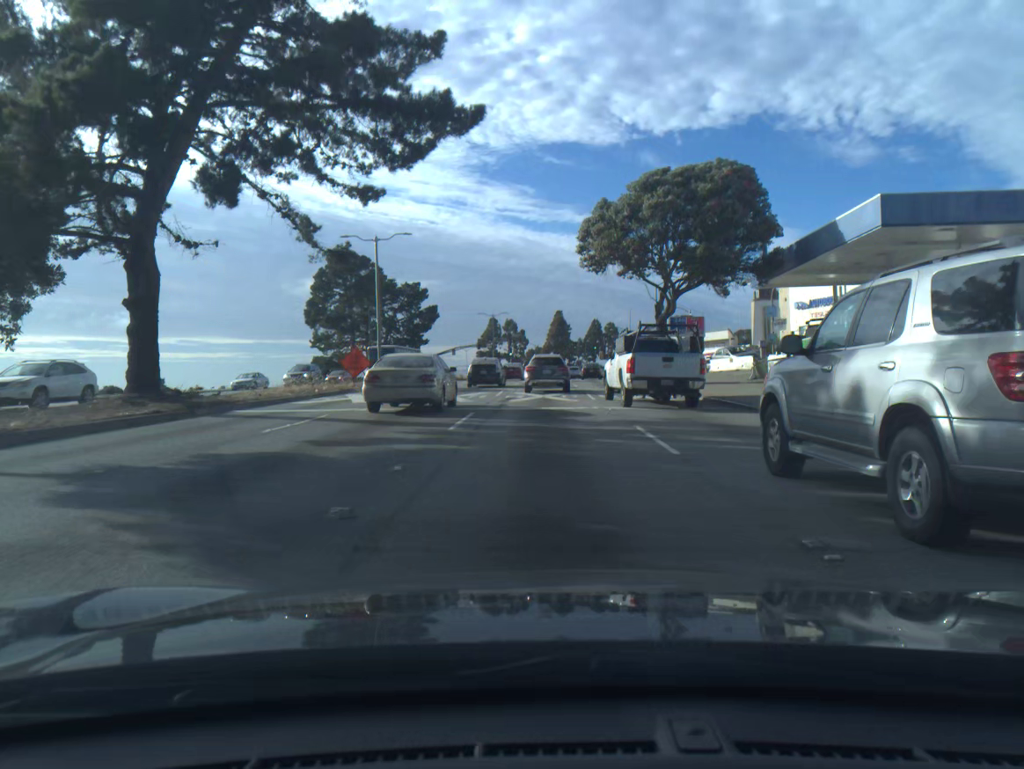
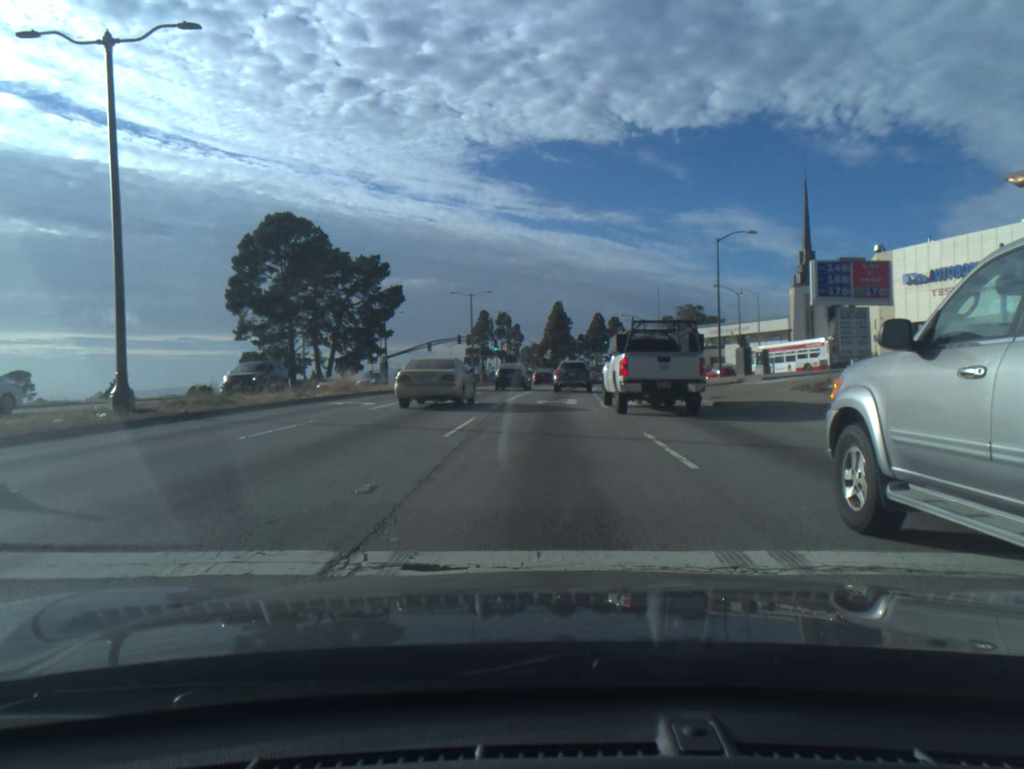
(-0.1, +30.4) m; 0°
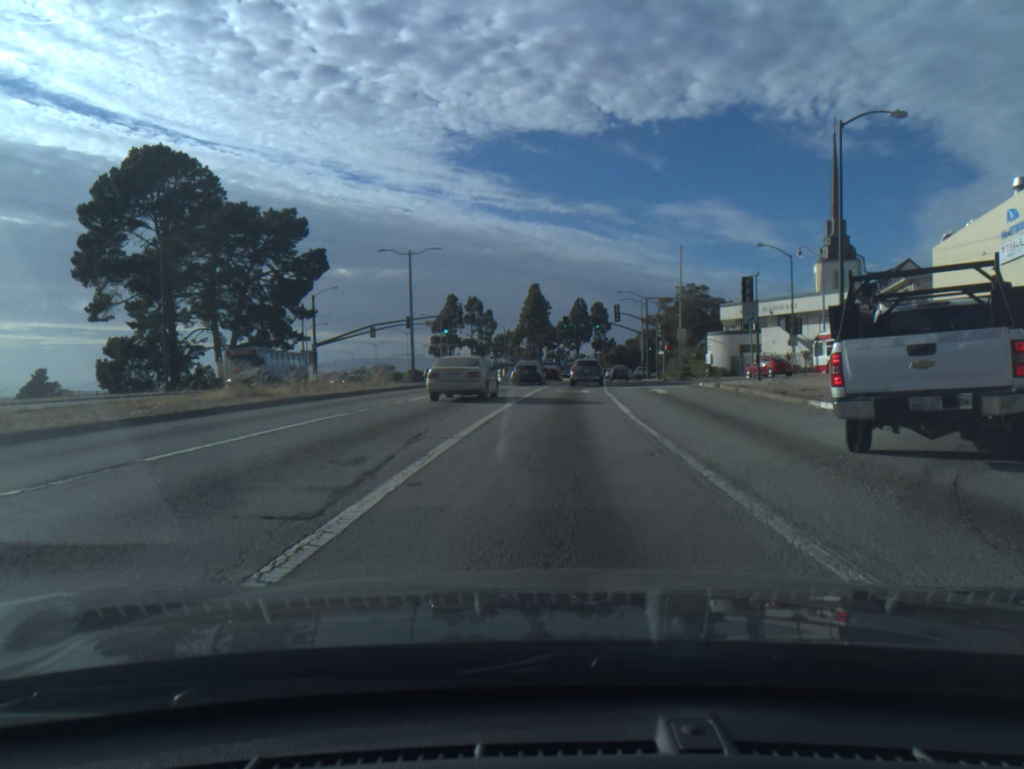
(+0.3, +24.7) m; +2°
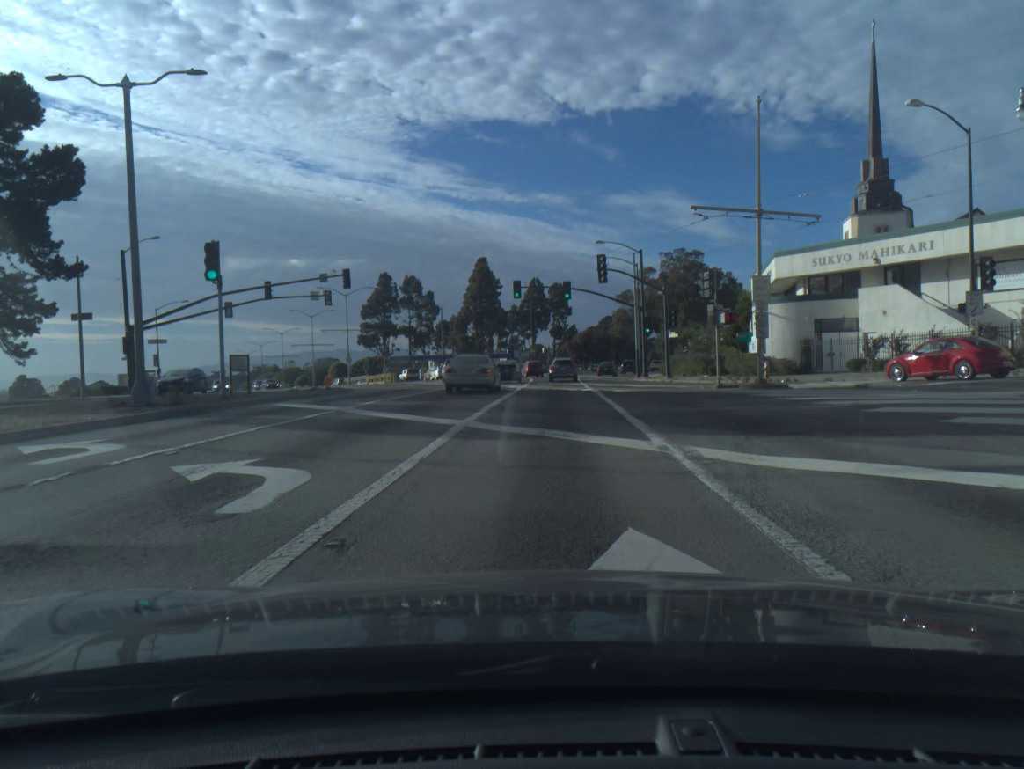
(+1.0, +31.8) m; +3°
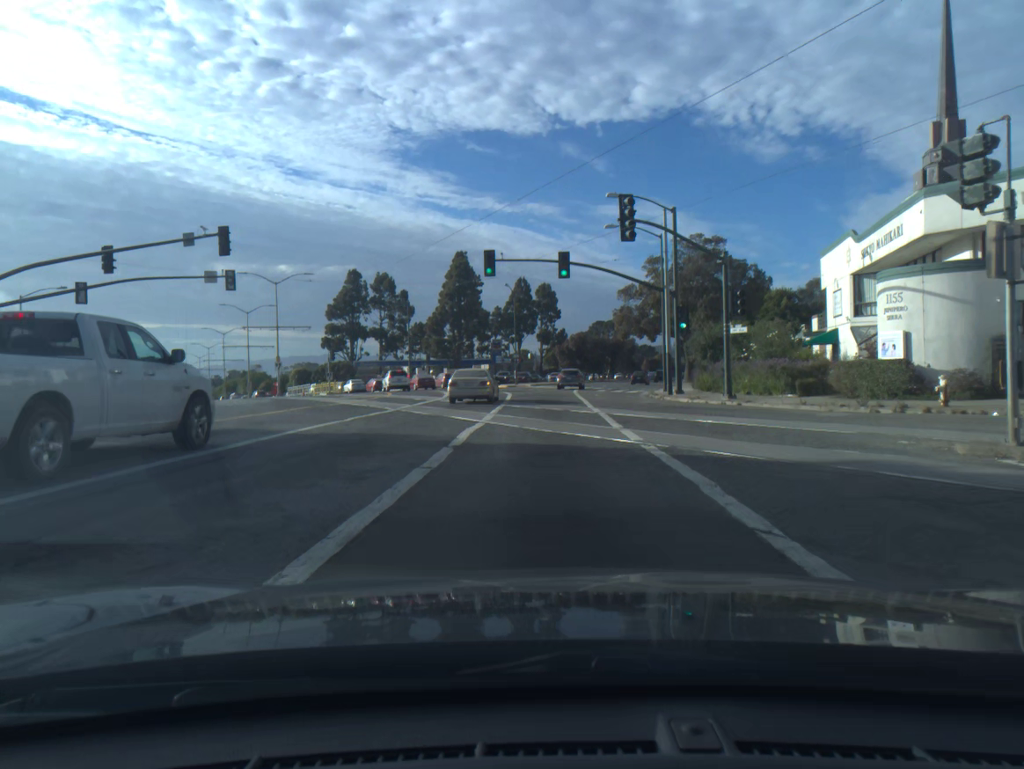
(+0.1, +19.2) m; 0°
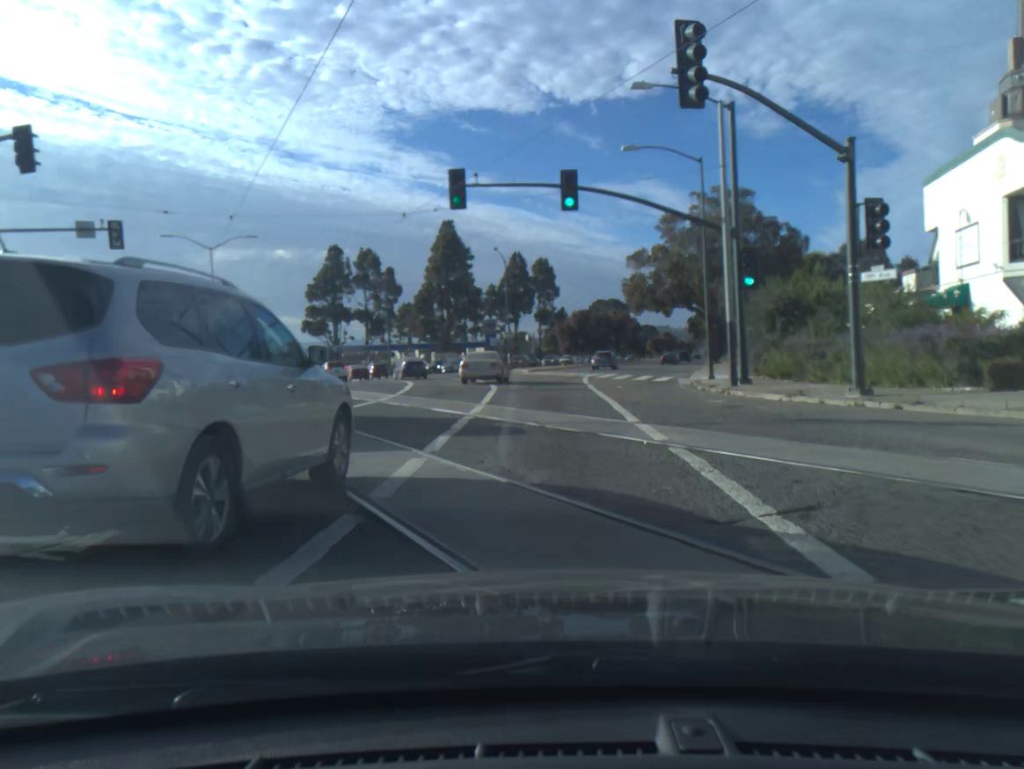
(+0.1, +12.9) m; +1°
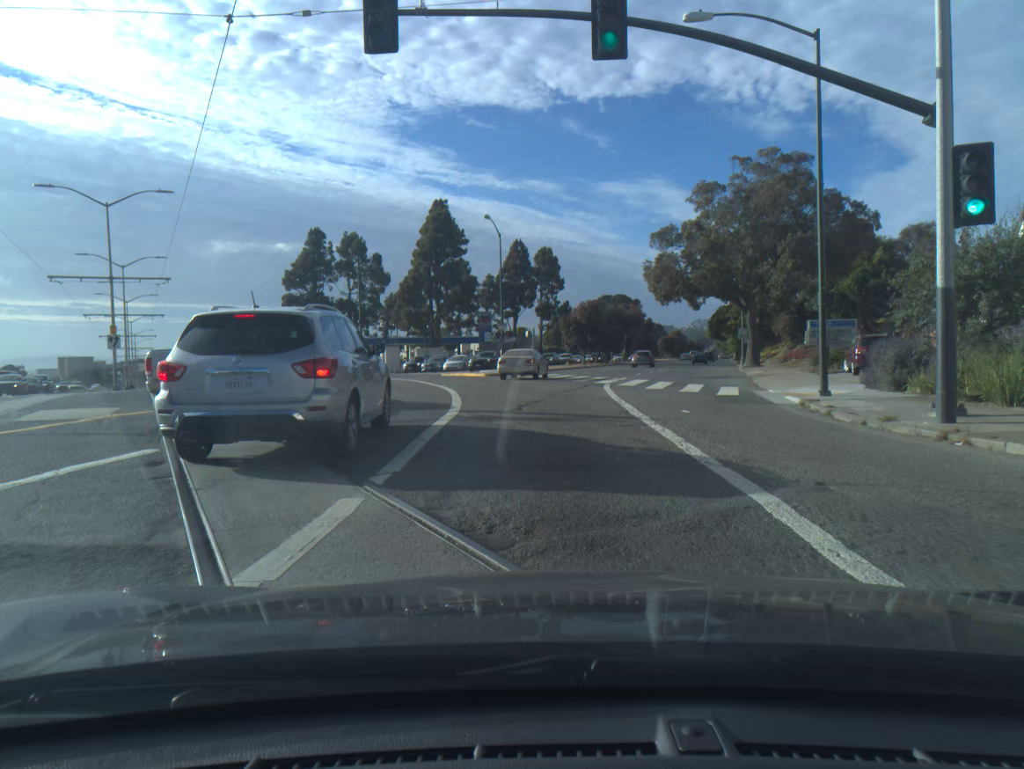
(-0.1, +13.0) m; 0°
